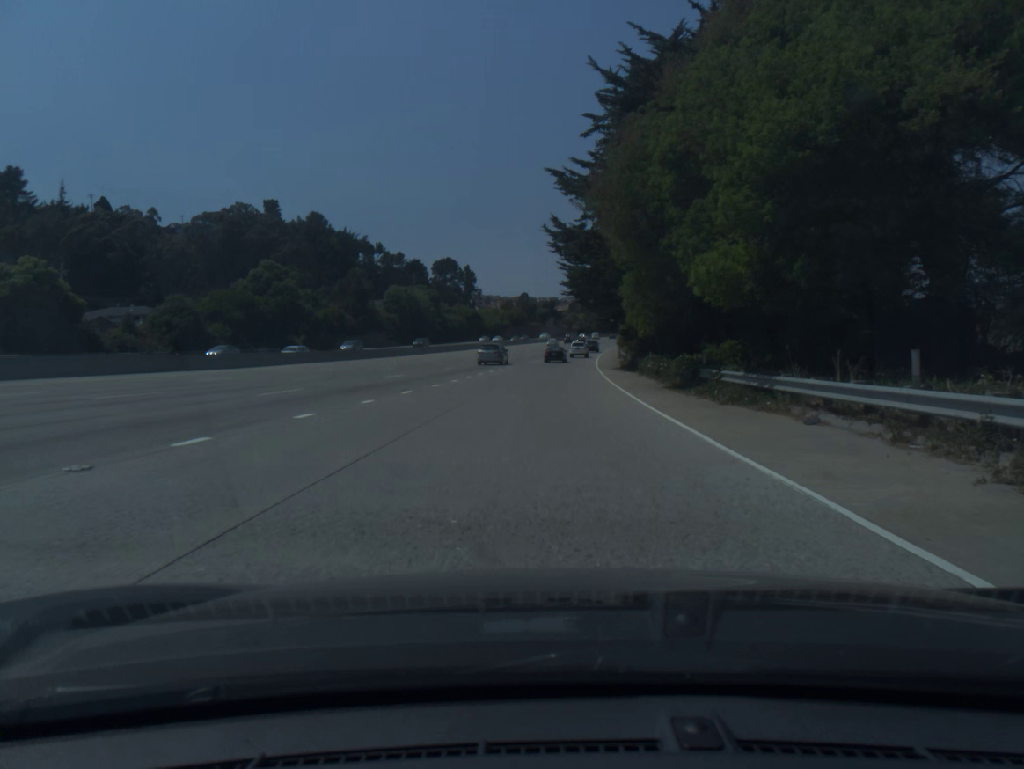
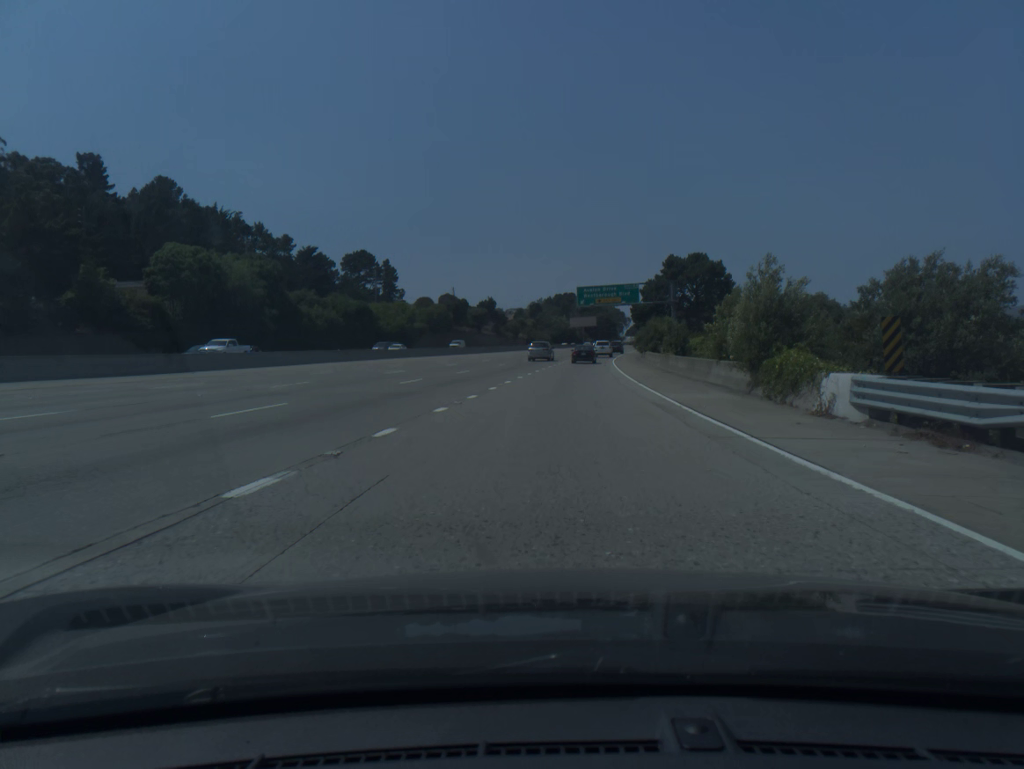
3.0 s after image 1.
(+2.7, +80.7) m; +4°
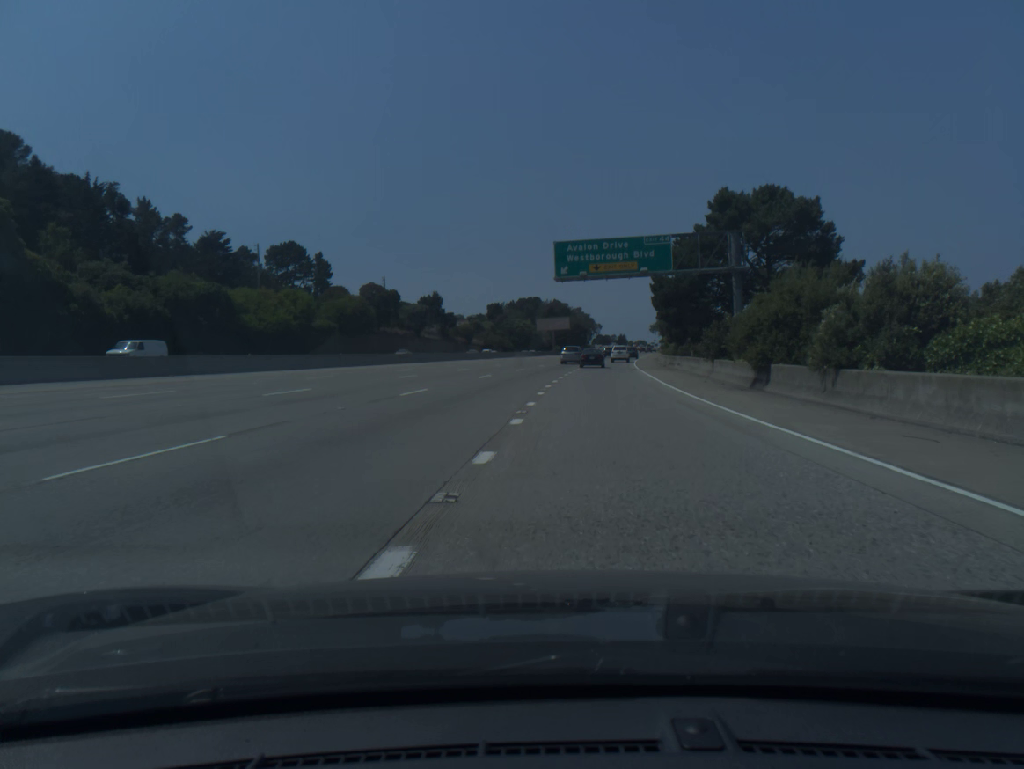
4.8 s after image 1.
(+1.1, +48.3) m; +3°
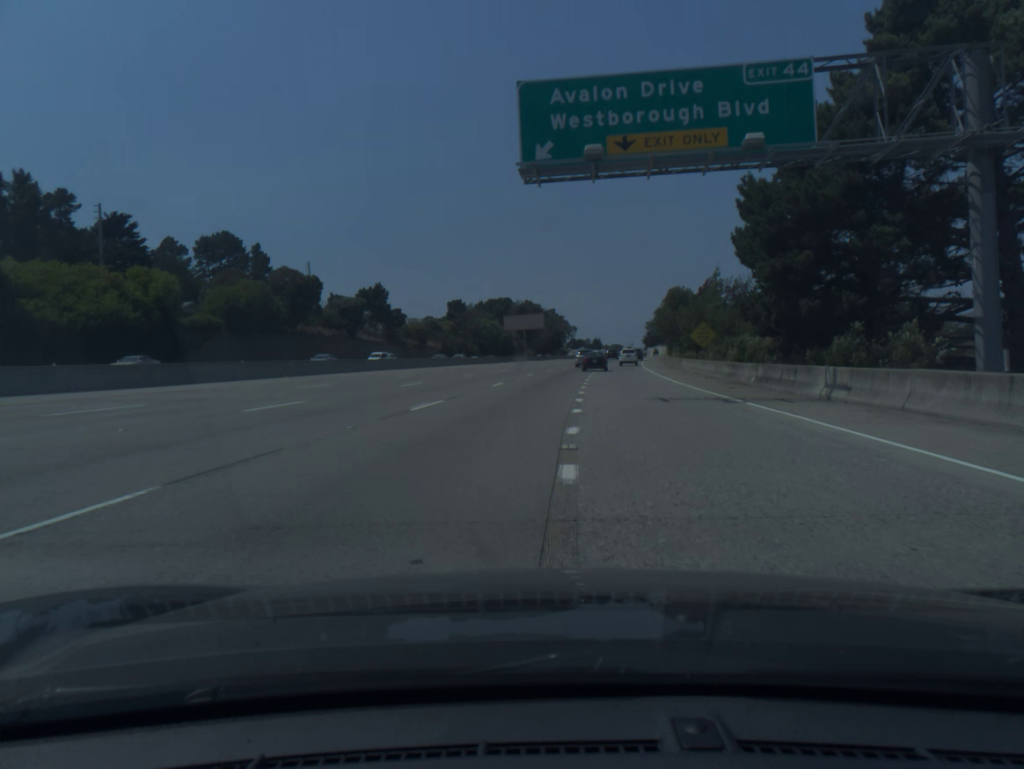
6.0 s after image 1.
(+0.6, +32.7) m; +2°
